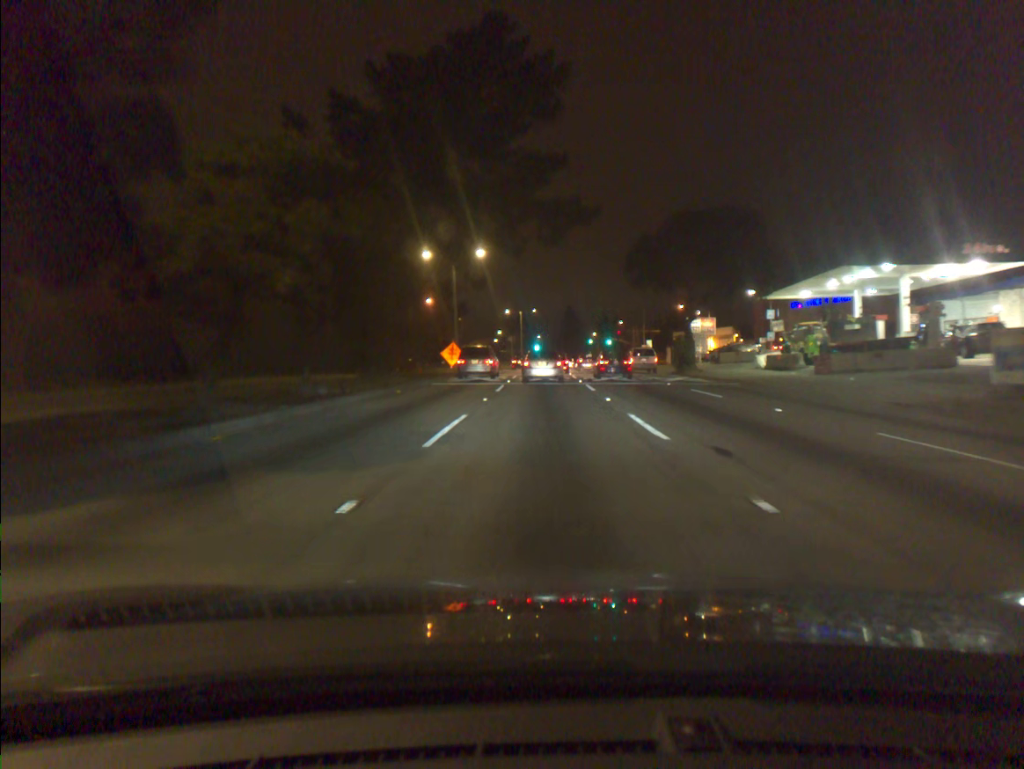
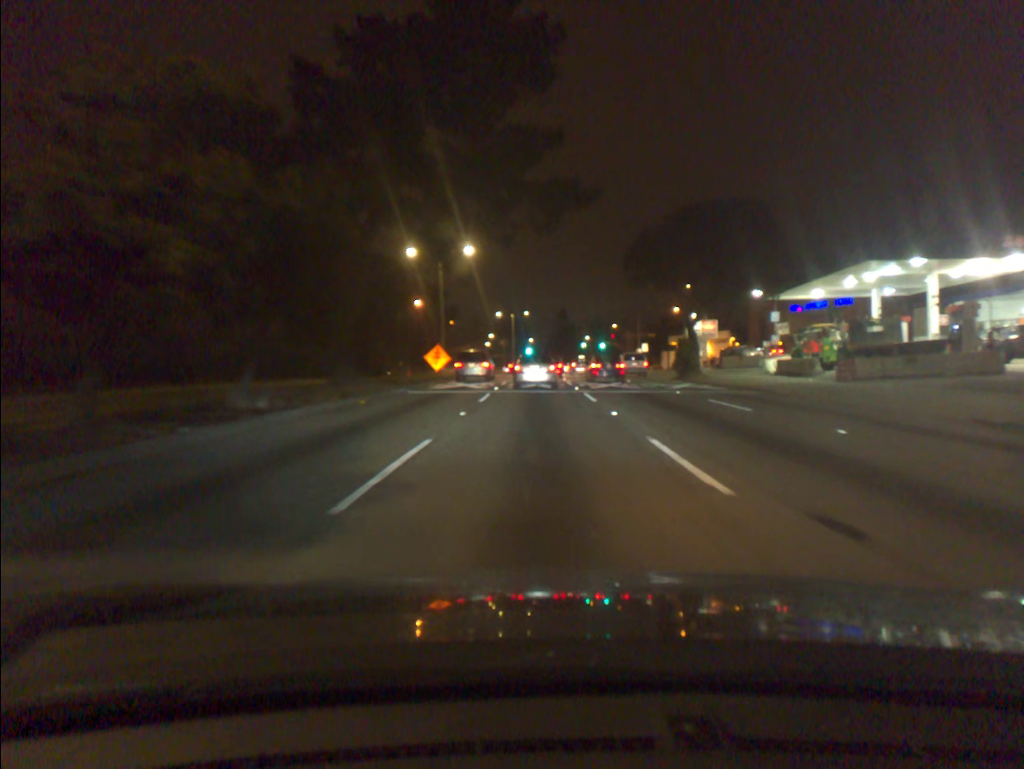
(0.0, +4.1) m; +1°
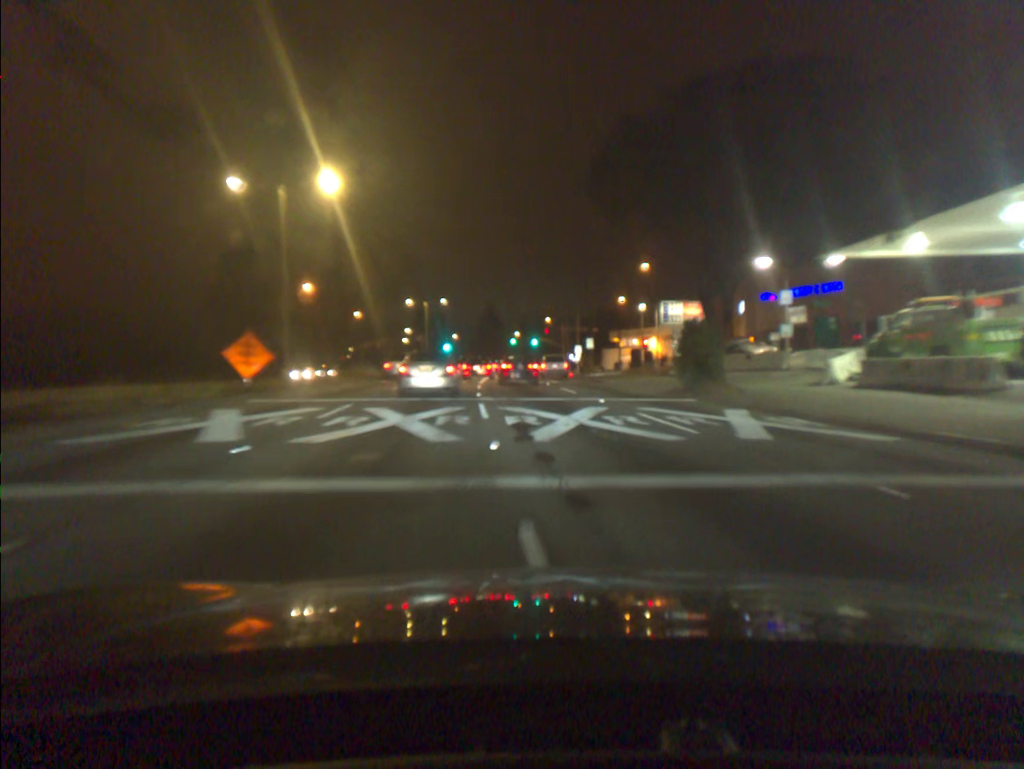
(+0.8, +20.9) m; +5°
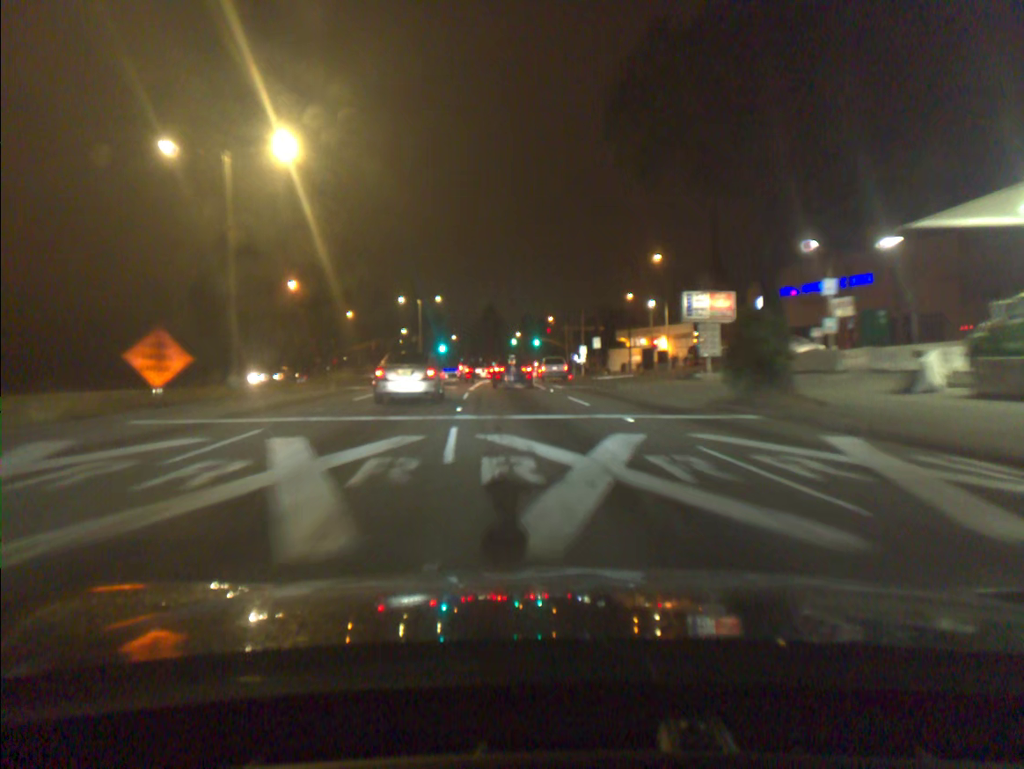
(0.0, +6.4) m; 0°
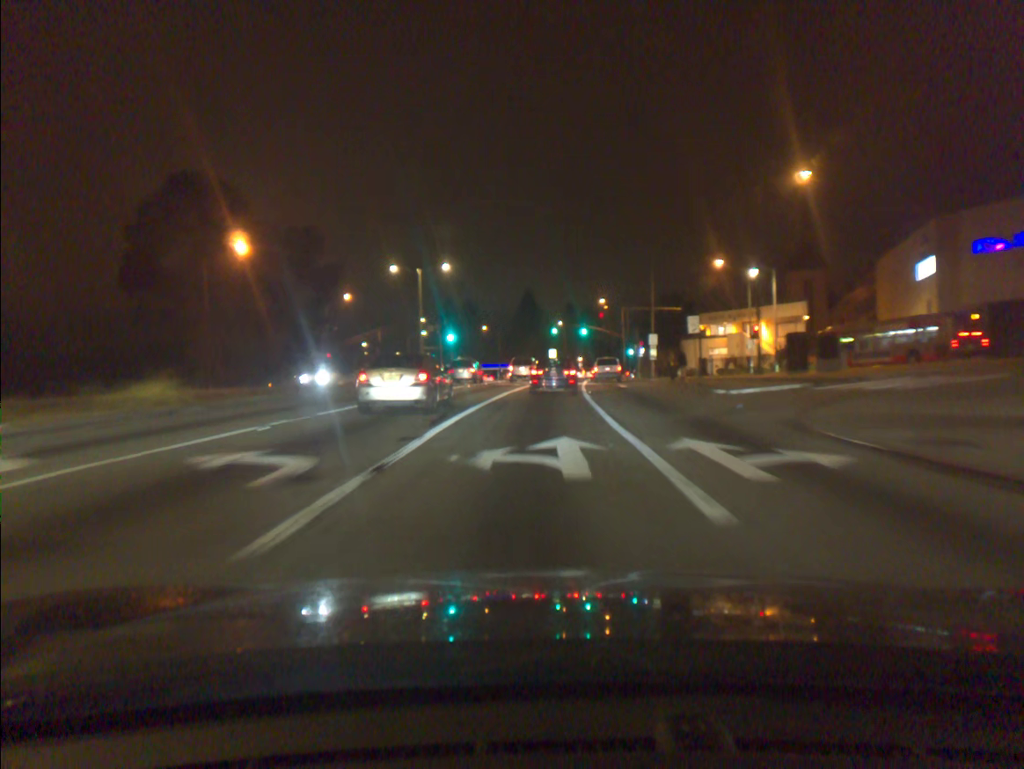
(-0.9, +27.7) m; -3°
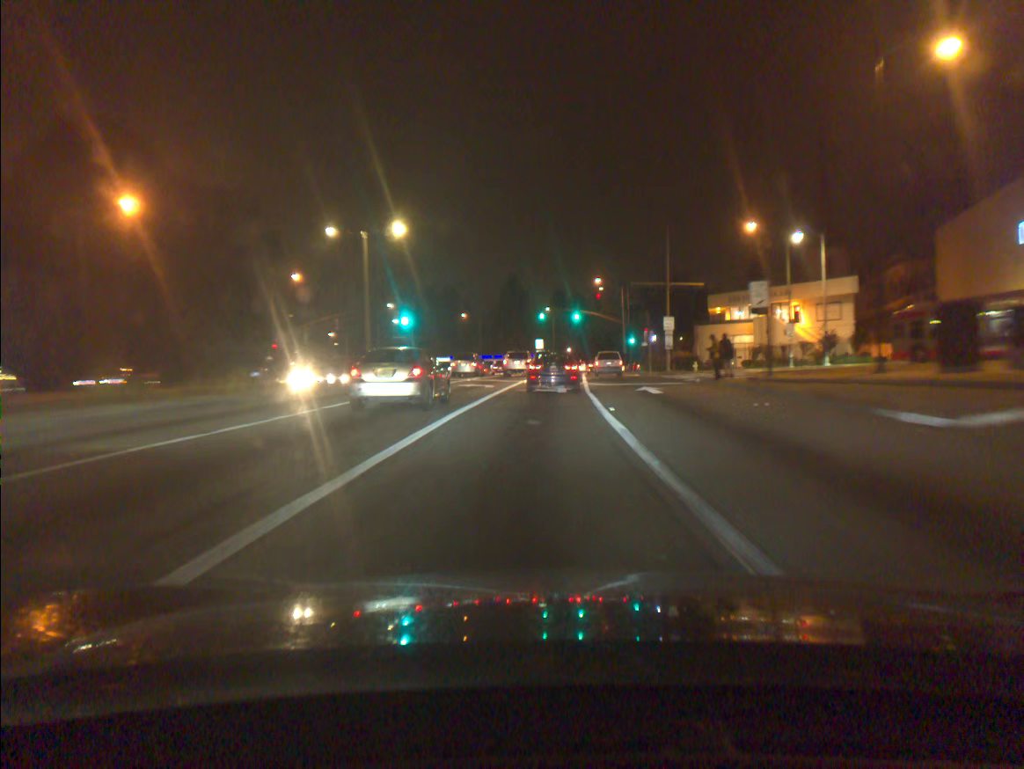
(+0.1, +14.7) m; +1°
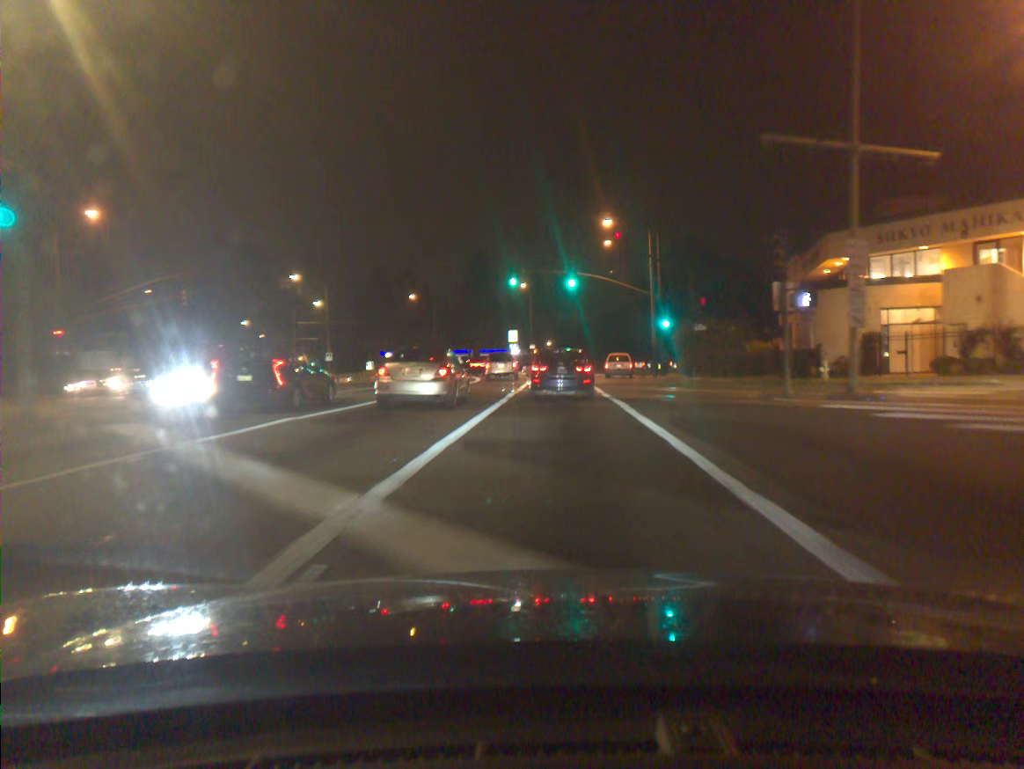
(+0.2, +34.3) m; +2°
